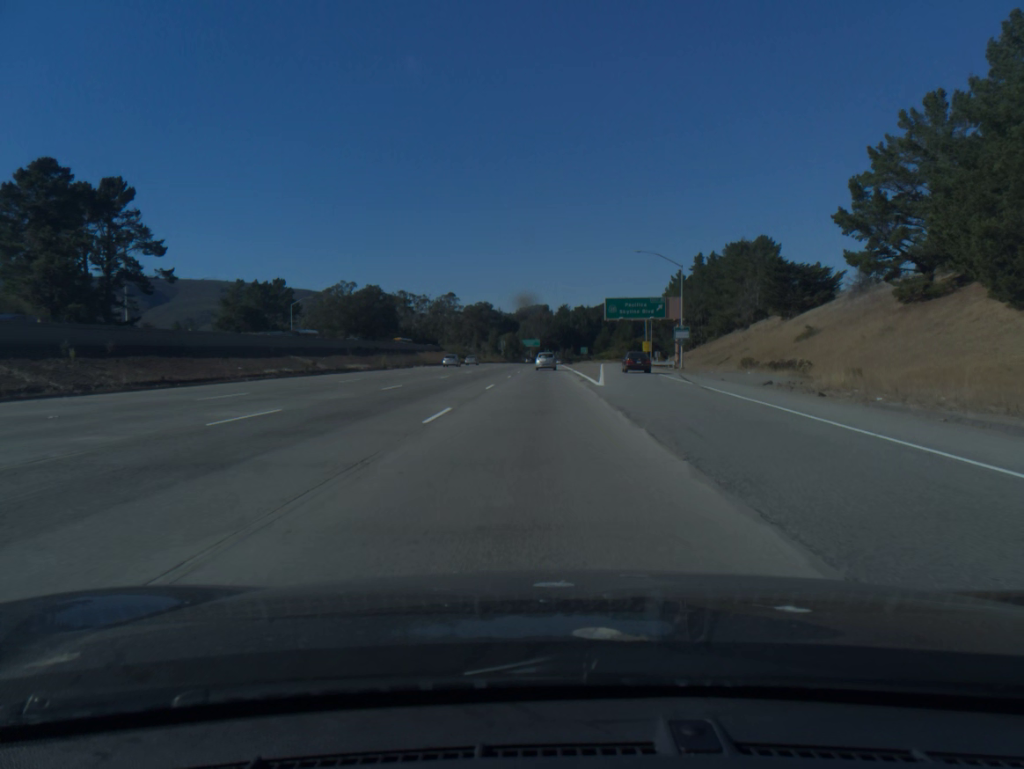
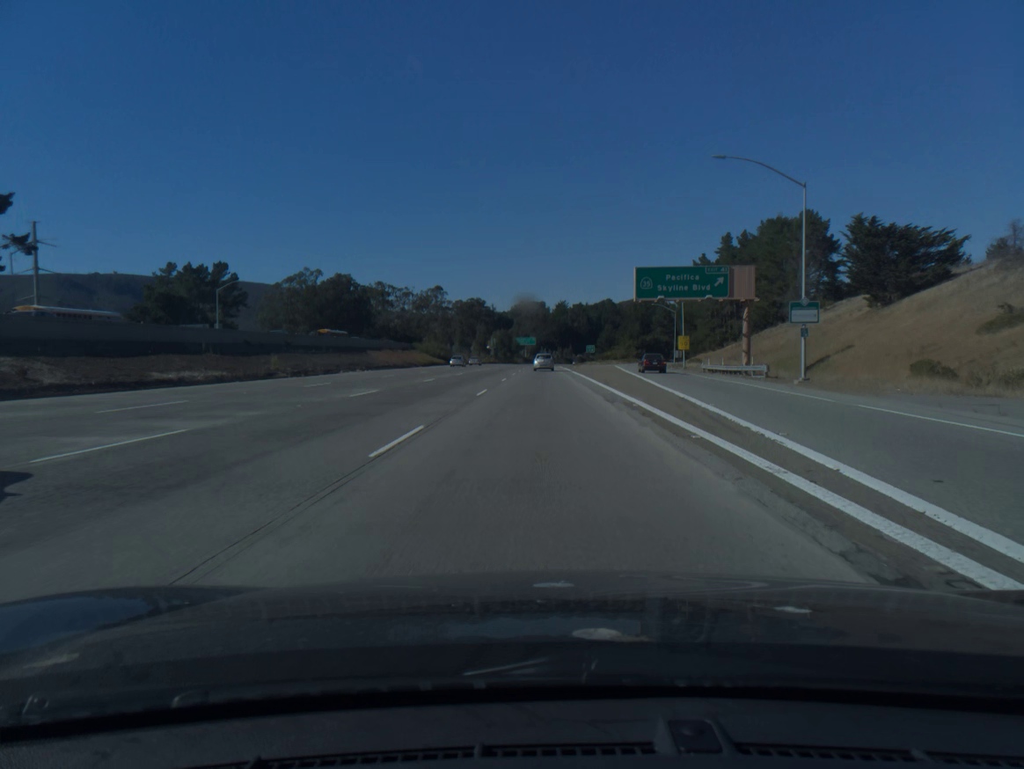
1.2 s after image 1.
(+0.1, +33.9) m; 0°
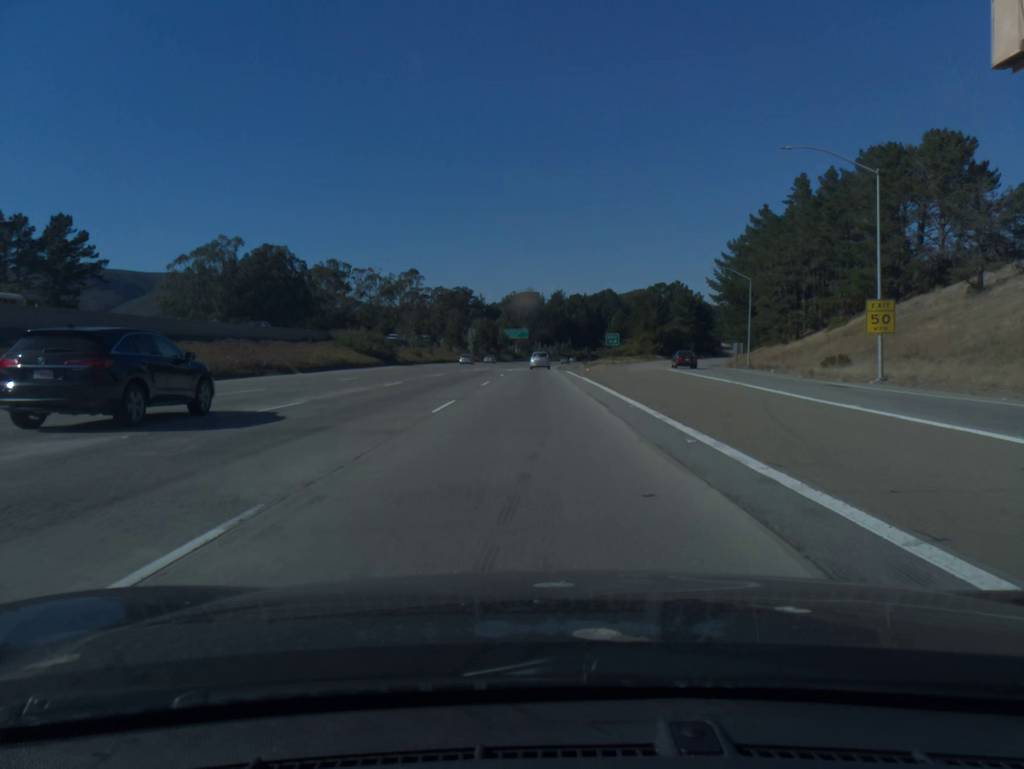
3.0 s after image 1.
(+0.2, +51.4) m; 0°
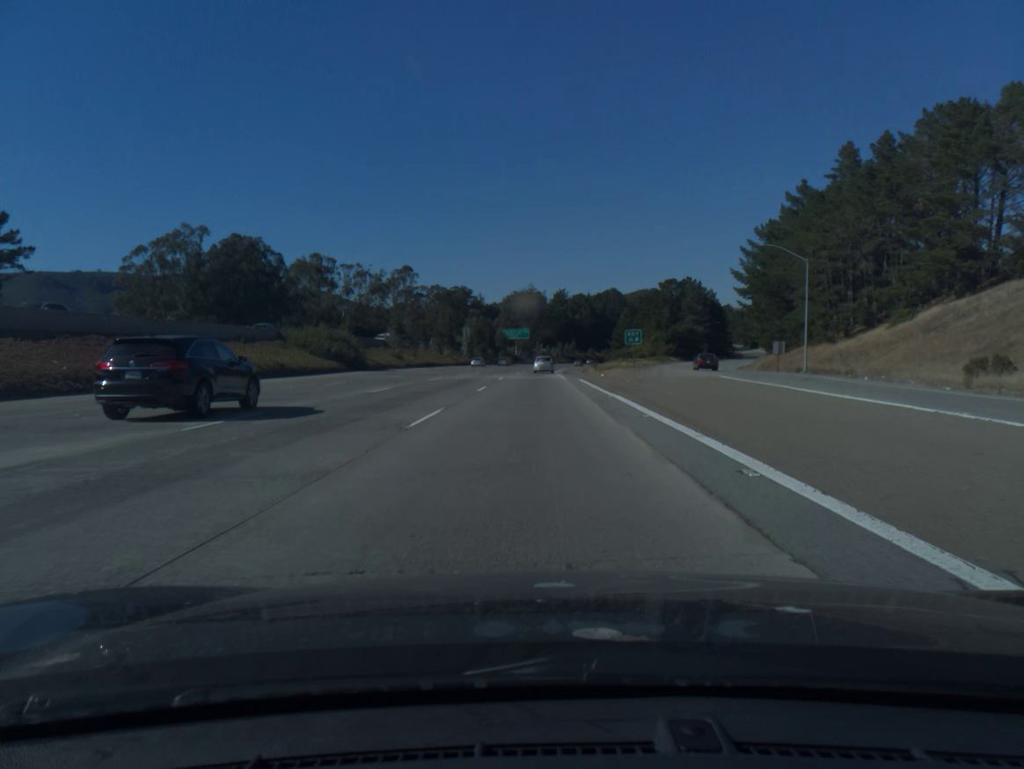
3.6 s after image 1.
(0.0, +17.2) m; 0°
